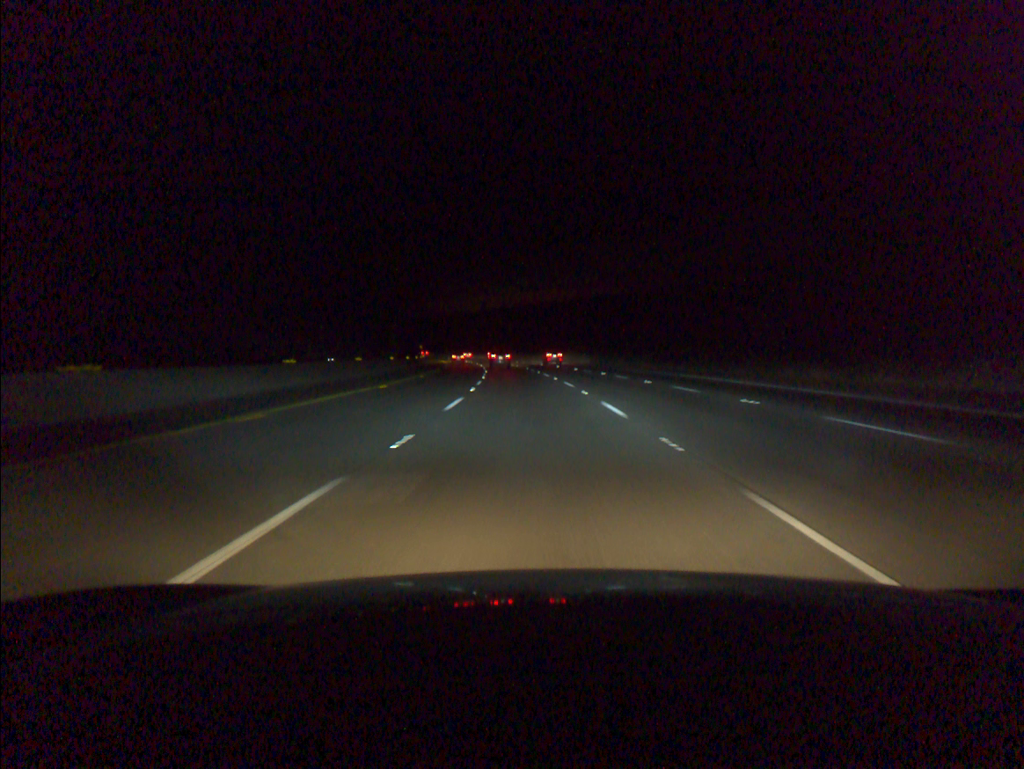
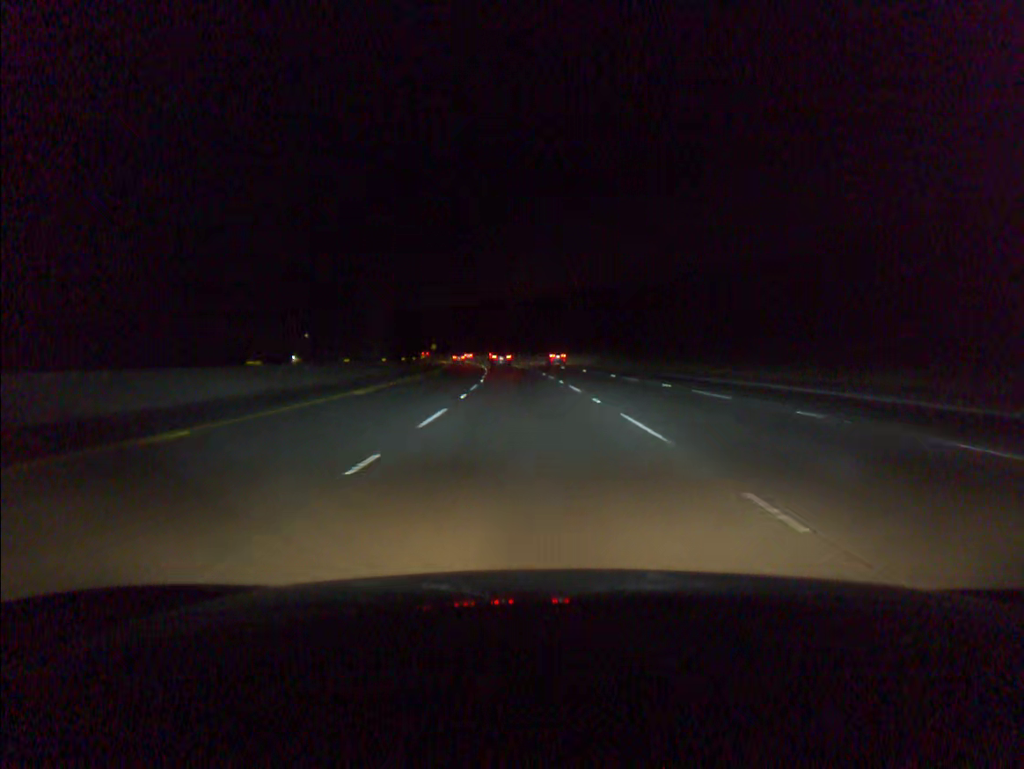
(-0.2, +18.6) m; -1°
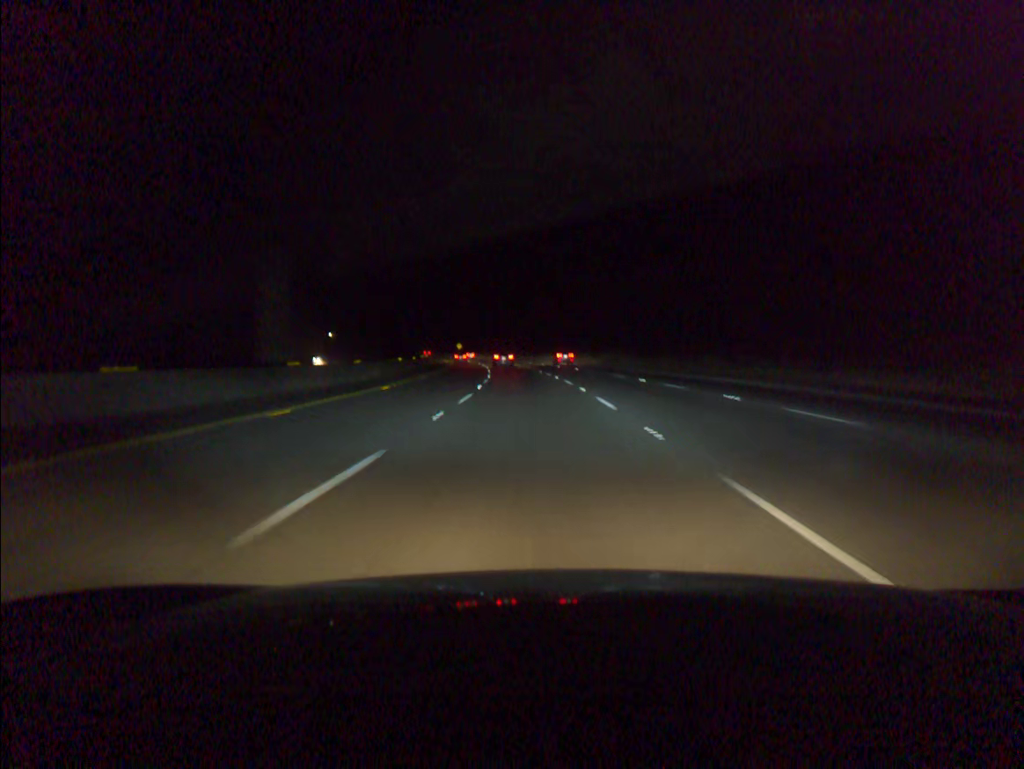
(-0.9, +37.2) m; -3°
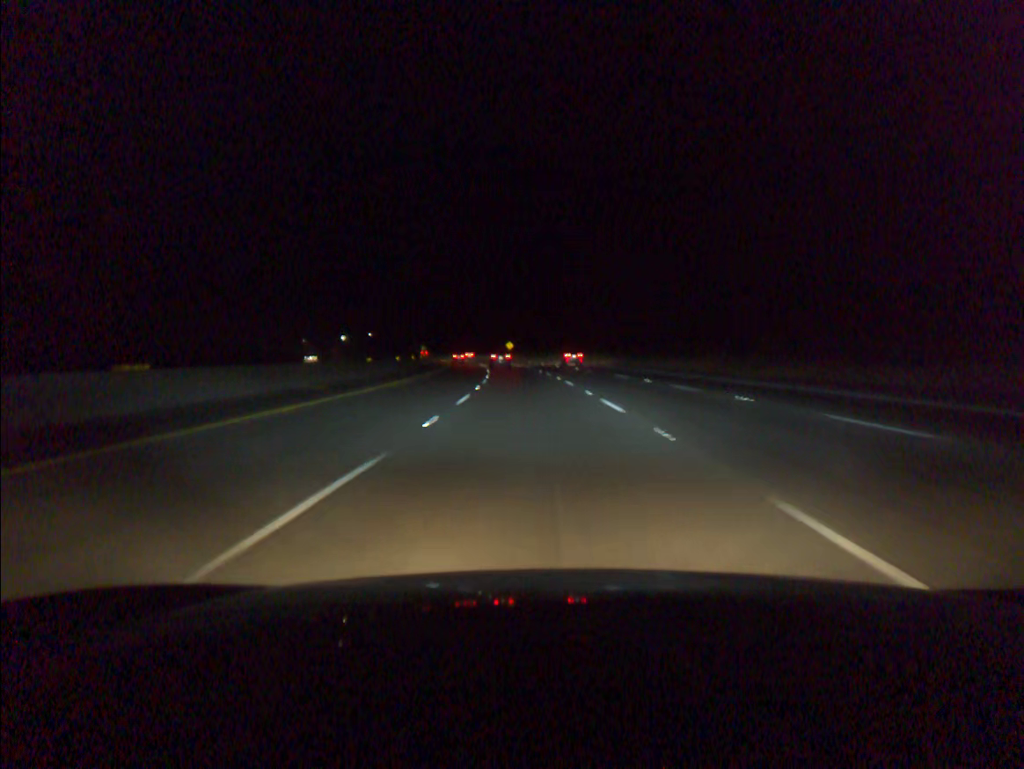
(-3.1, +74.1) m; -5°
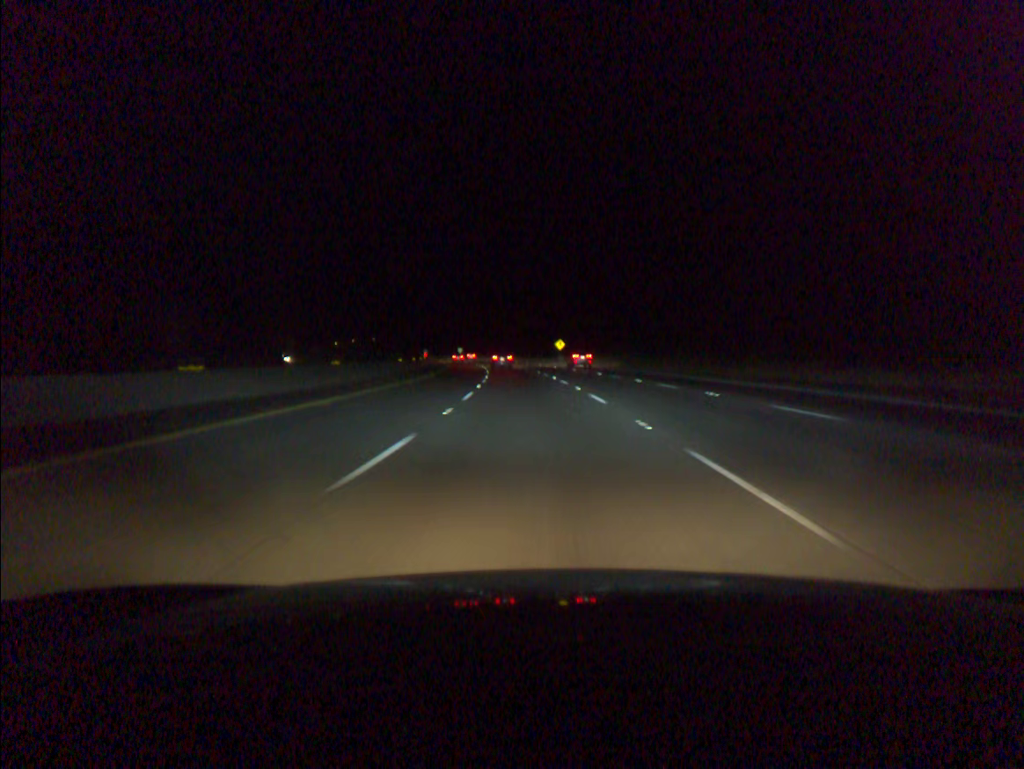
(-1.9, +55.5) m; -4°
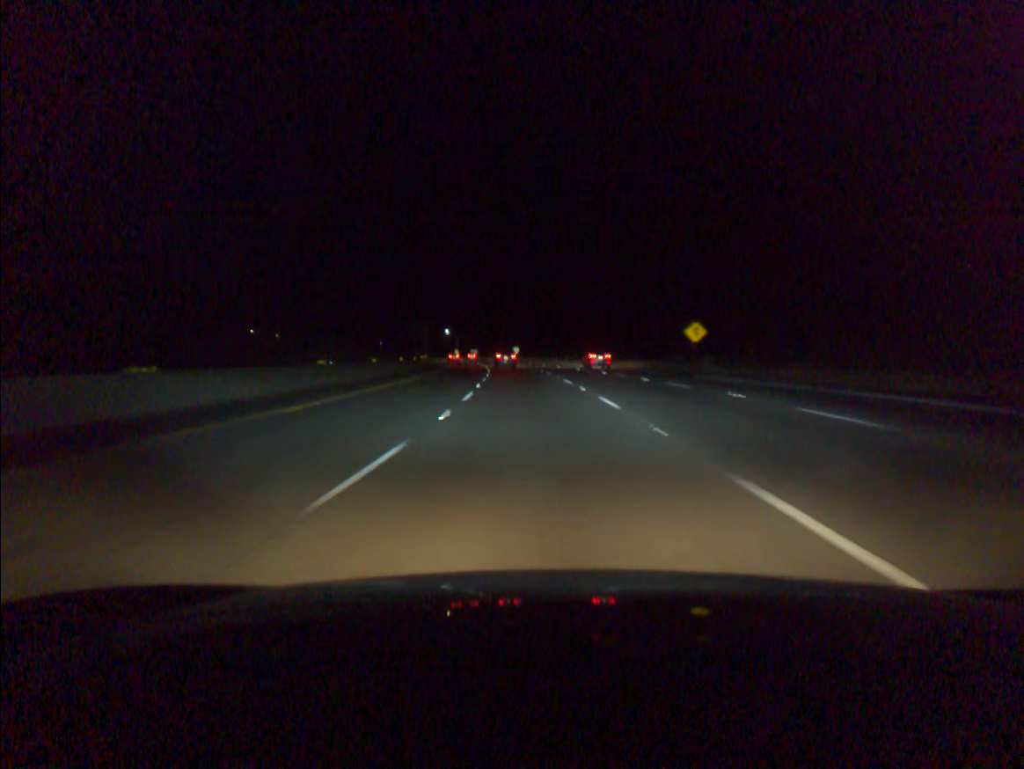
(-3.3, +73.9) m; -5°
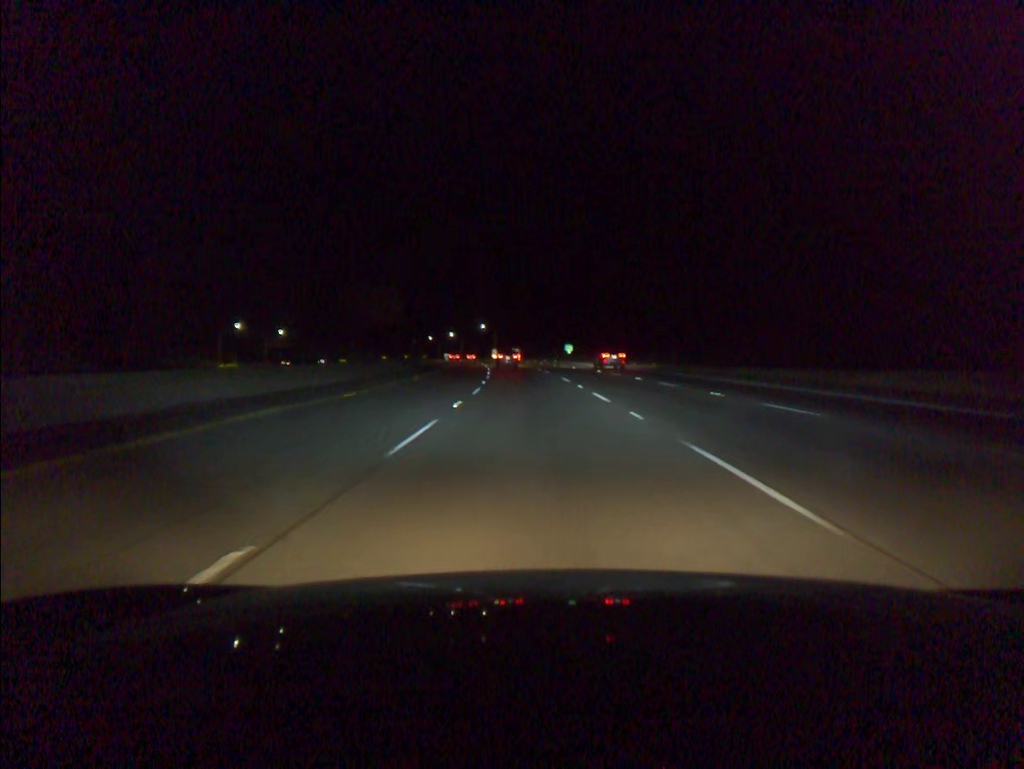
(-1.8, +55.4) m; -4°
